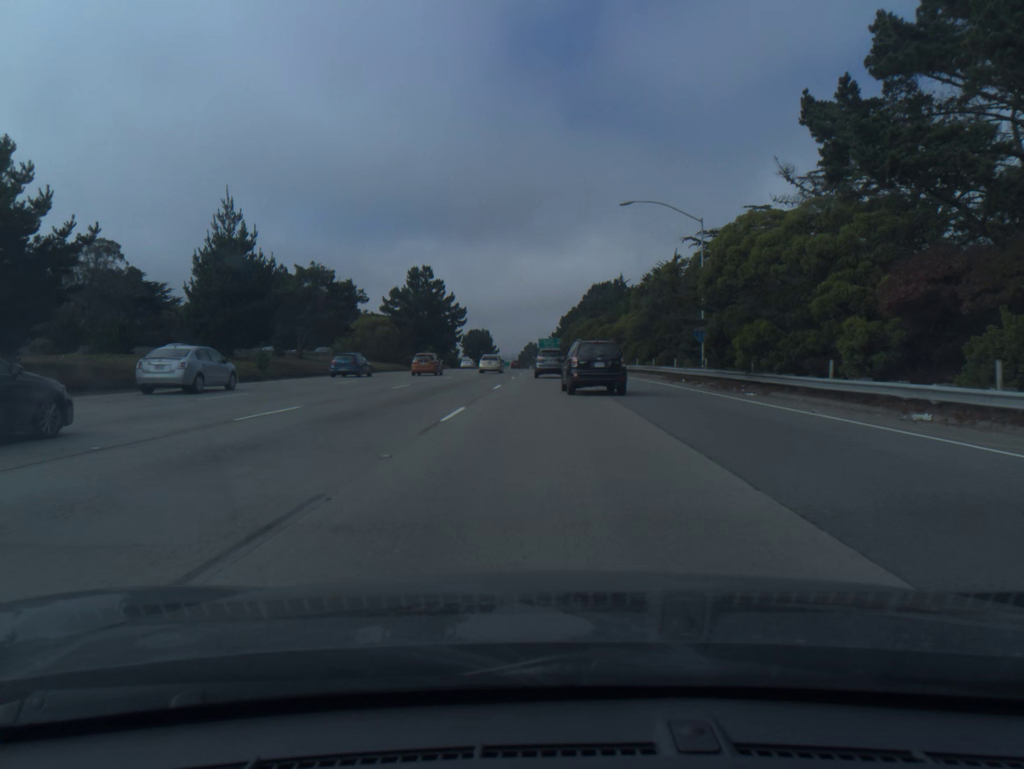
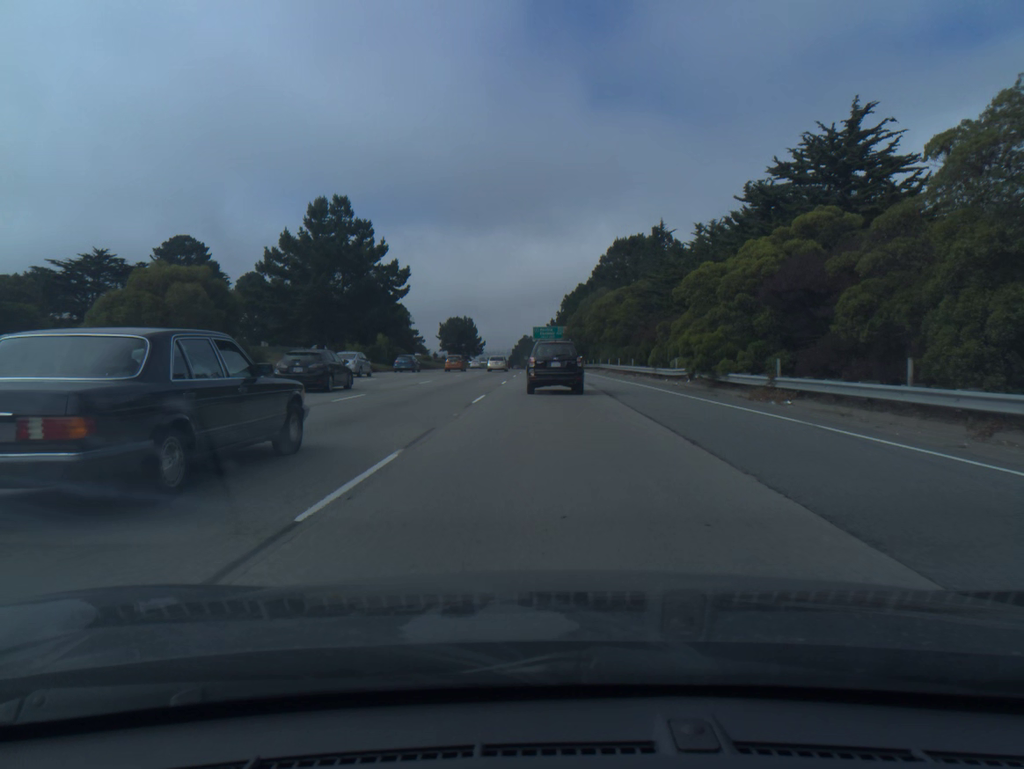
(+0.1, +52.6) m; 0°
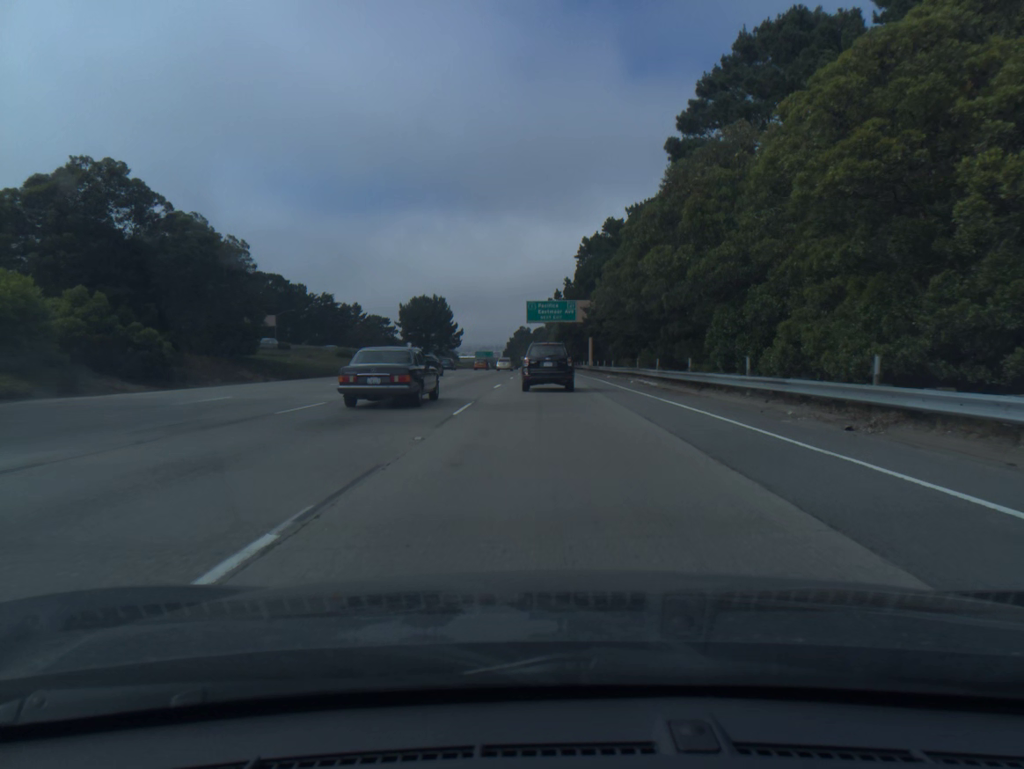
(+0.2, +62.7) m; 0°
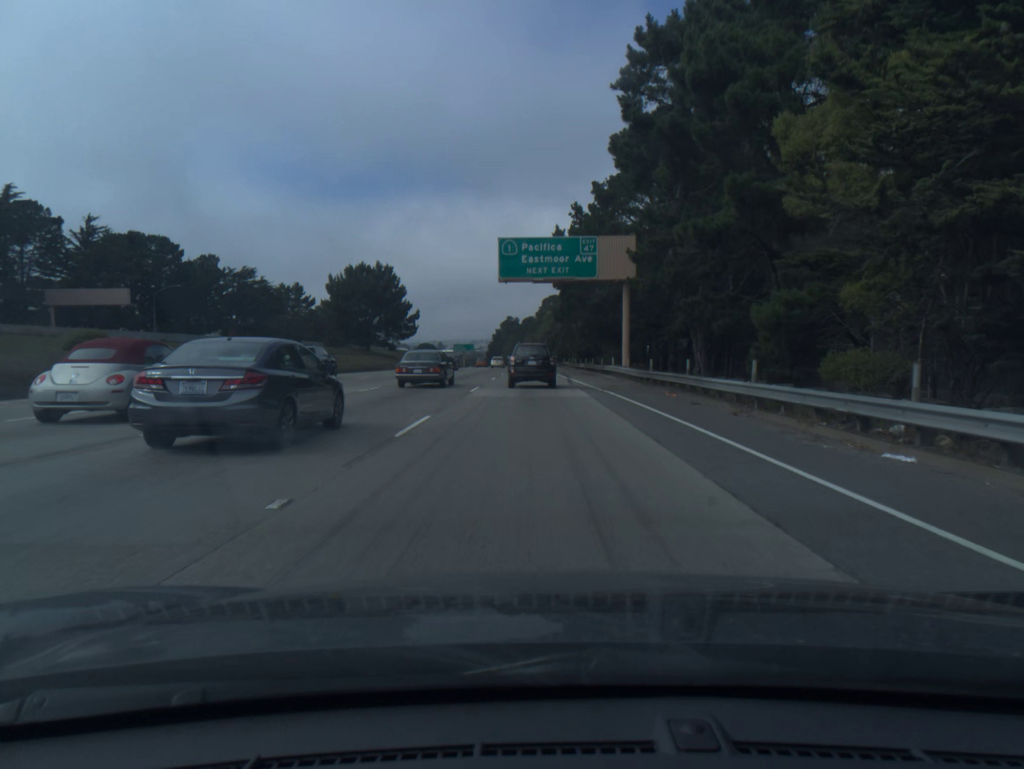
(+0.2, +48.6) m; +1°
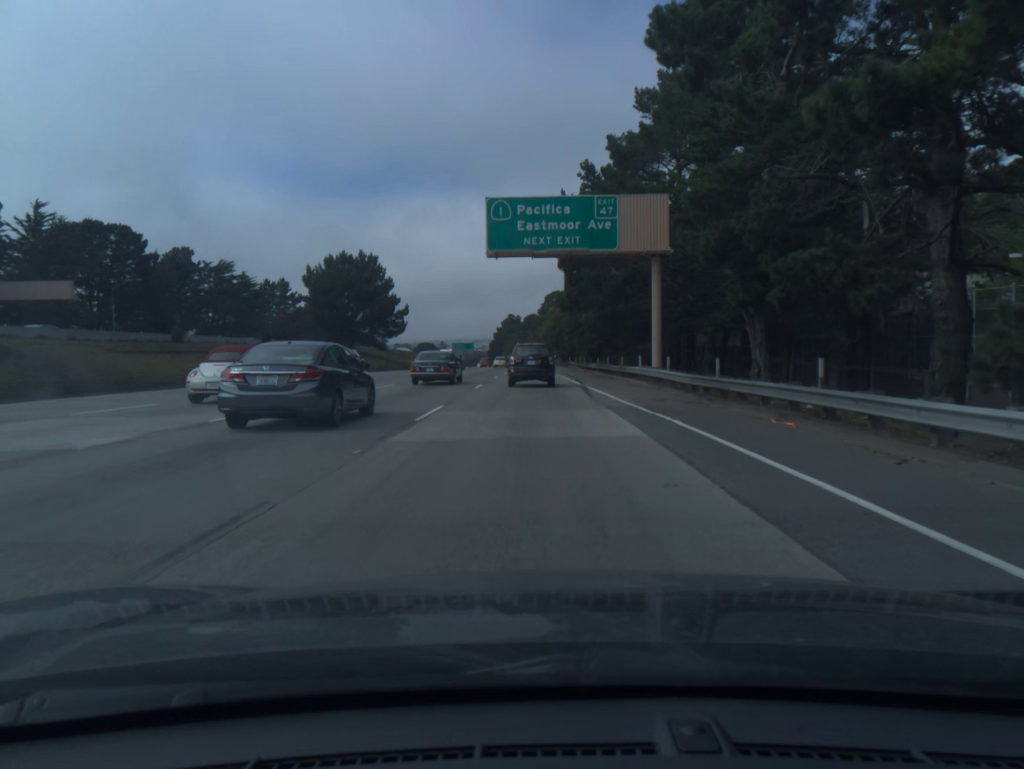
(0.0, +12.0) m; 0°
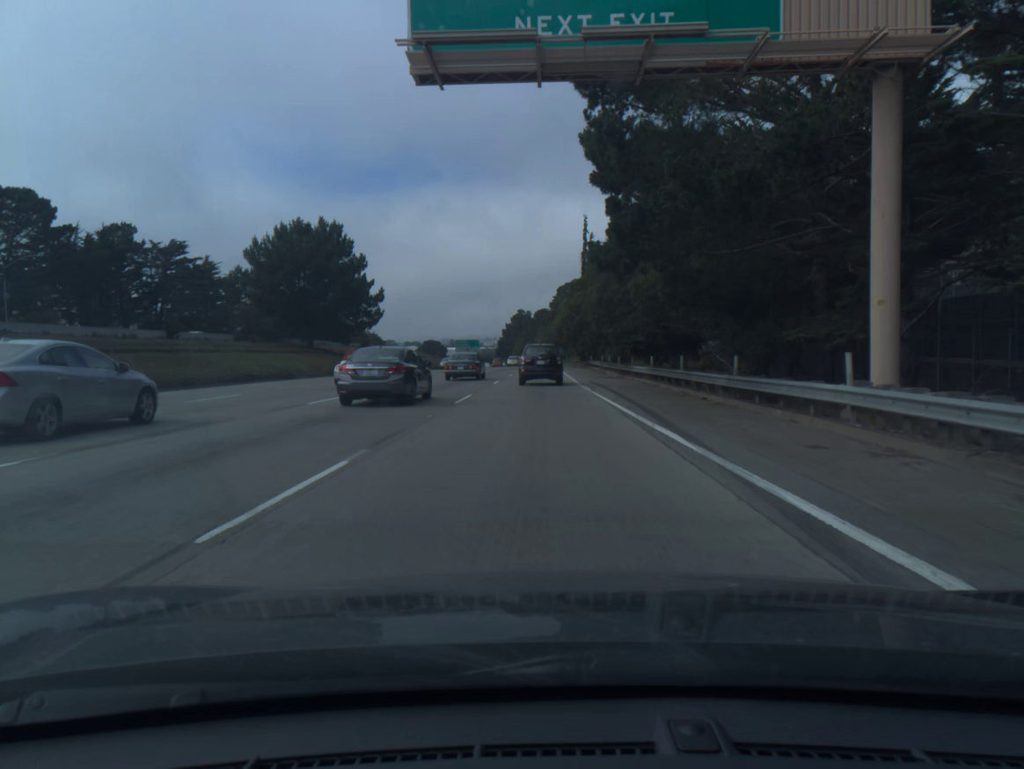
(-0.1, +23.9) m; -1°
